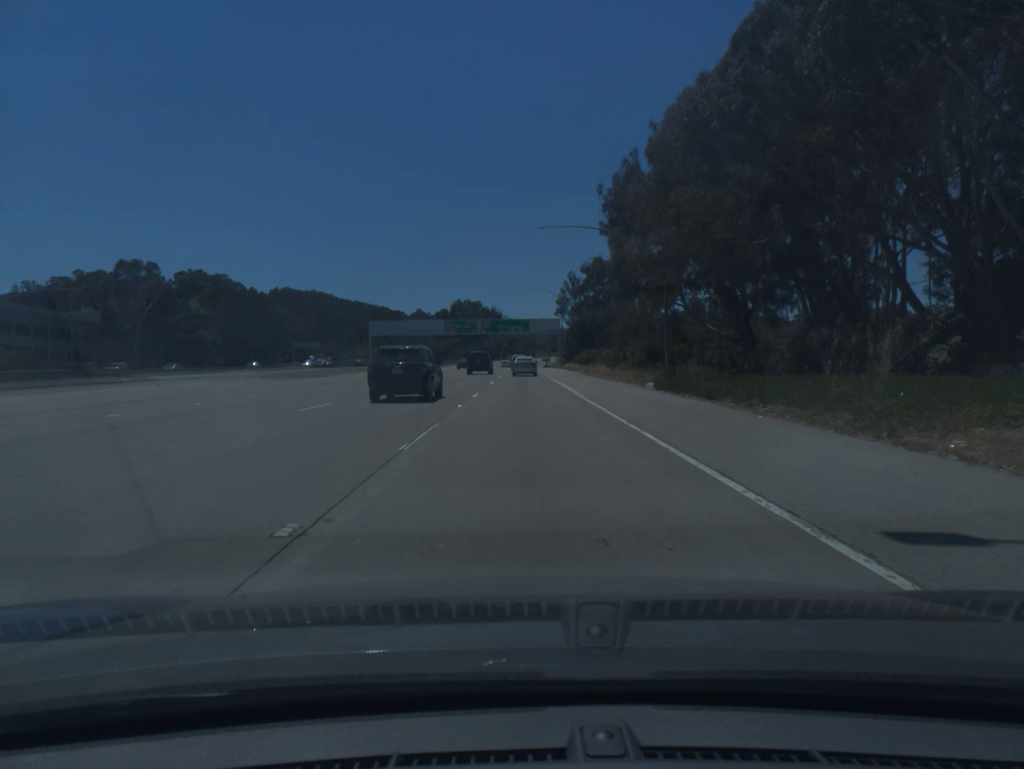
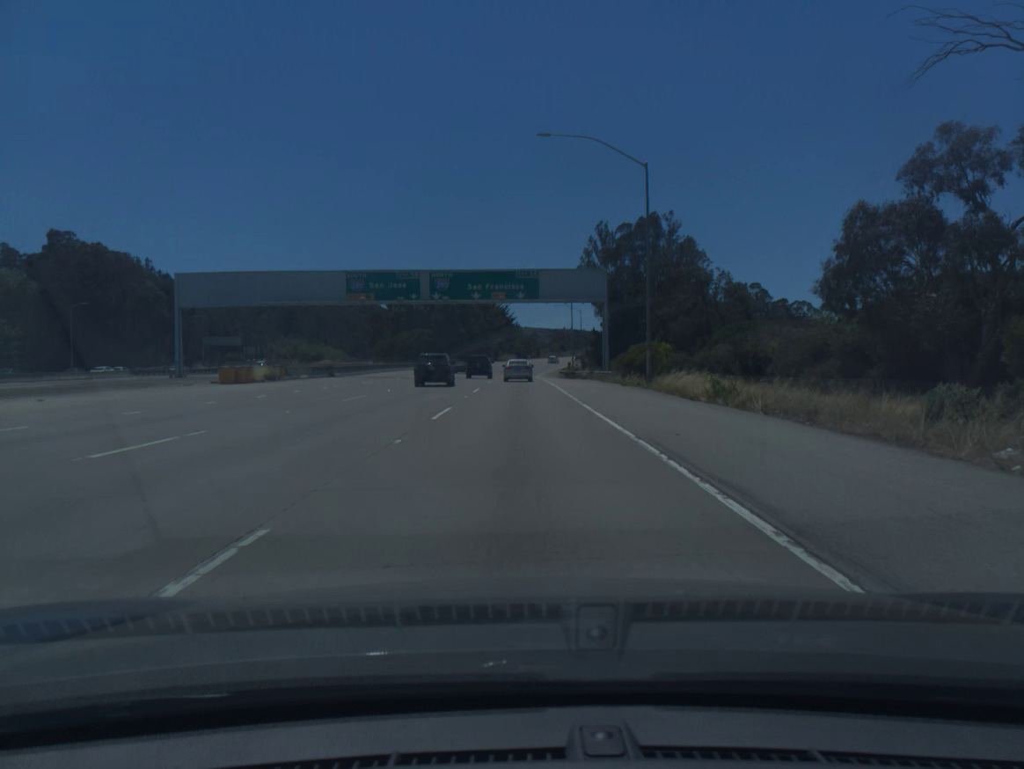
(+0.3, +81.2) m; 0°
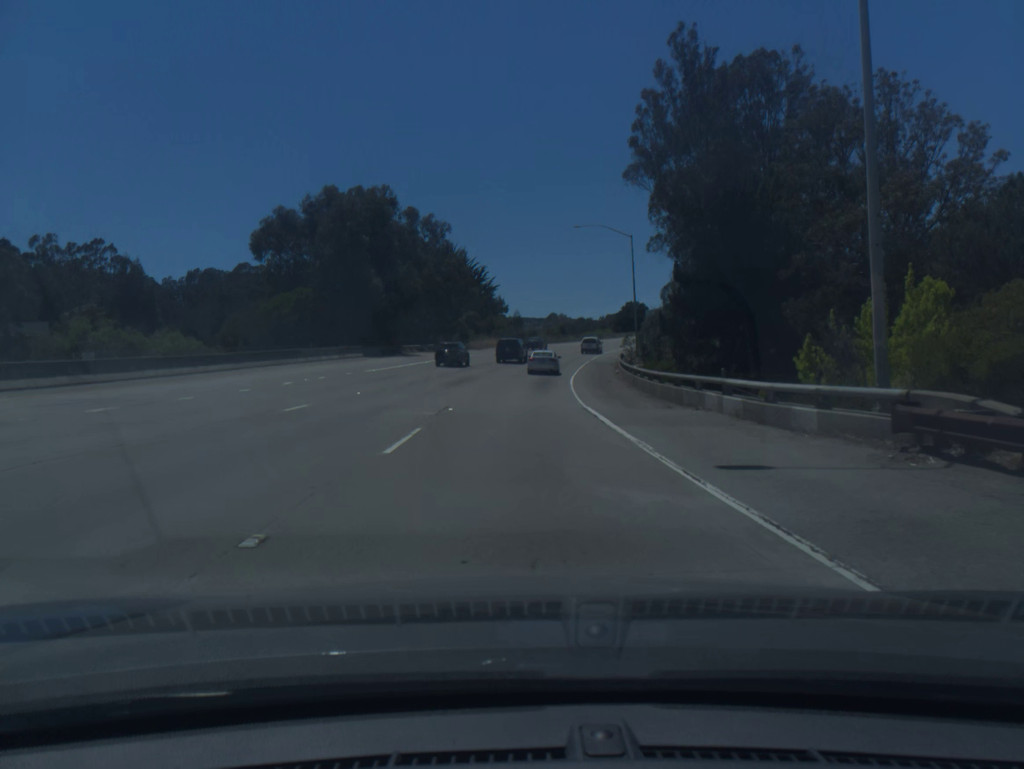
(-0.1, +78.8) m; +1°
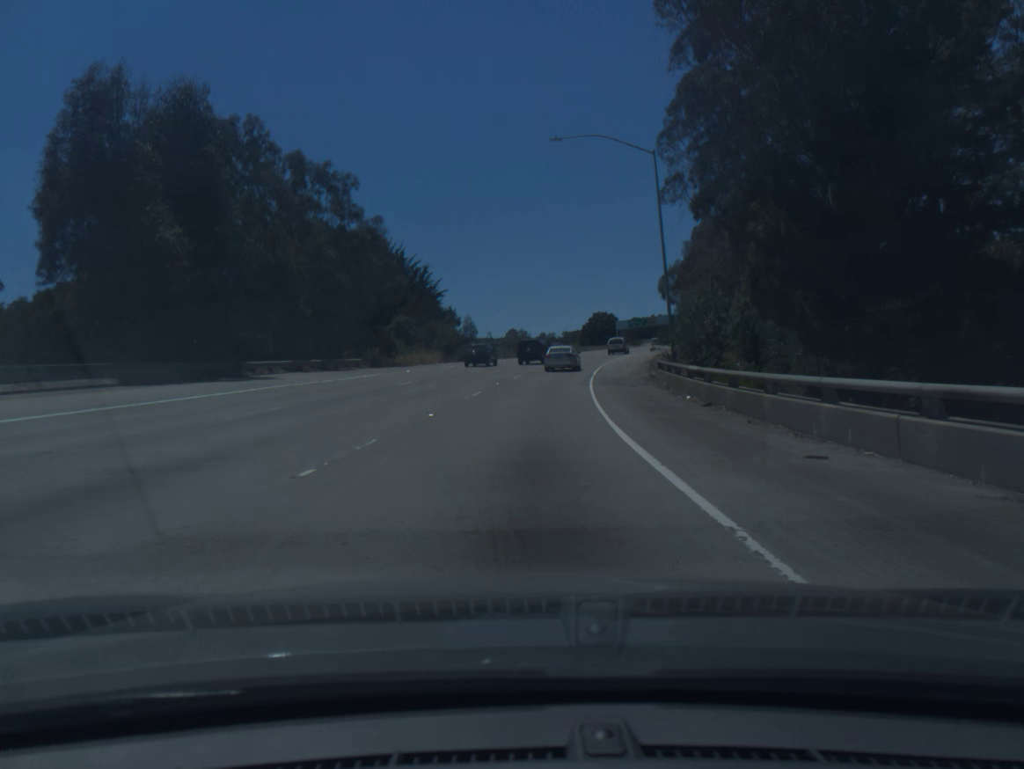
(+0.6, +31.5) m; +3°
